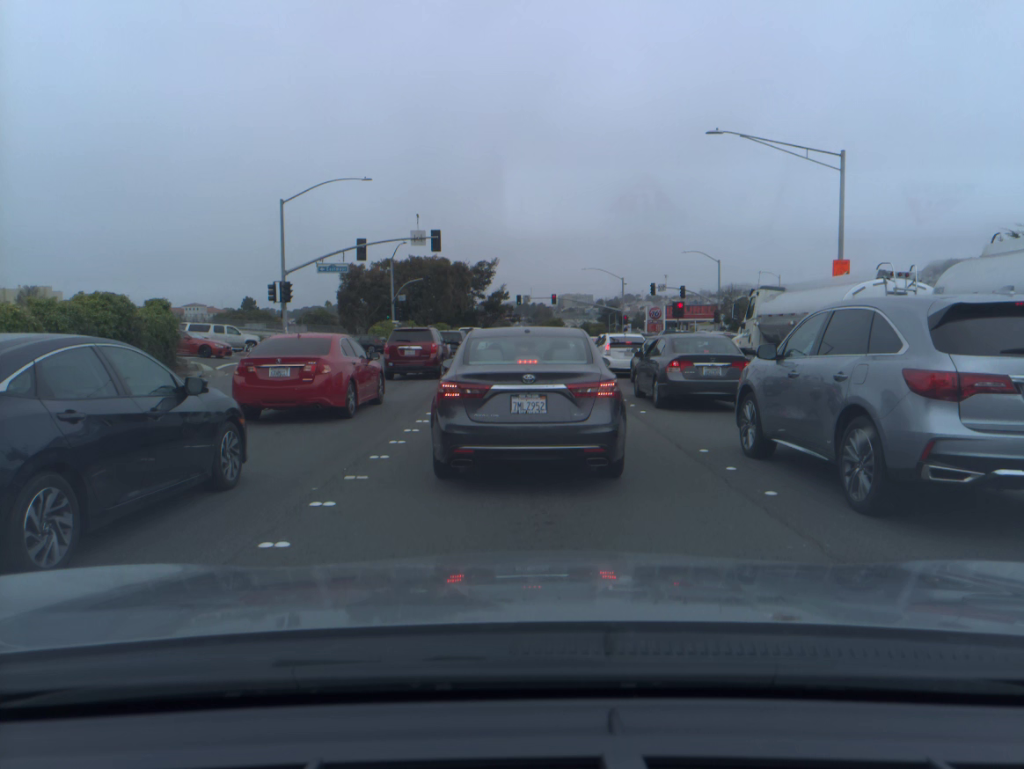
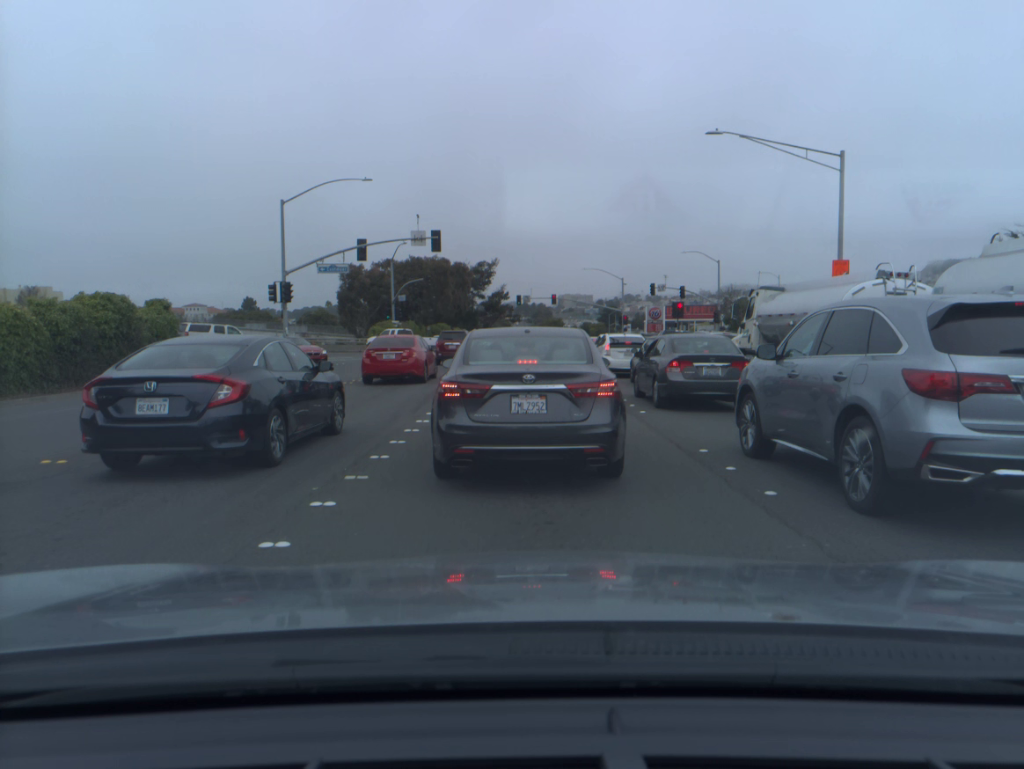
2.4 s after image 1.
(0.0, 0.0) m; 0°
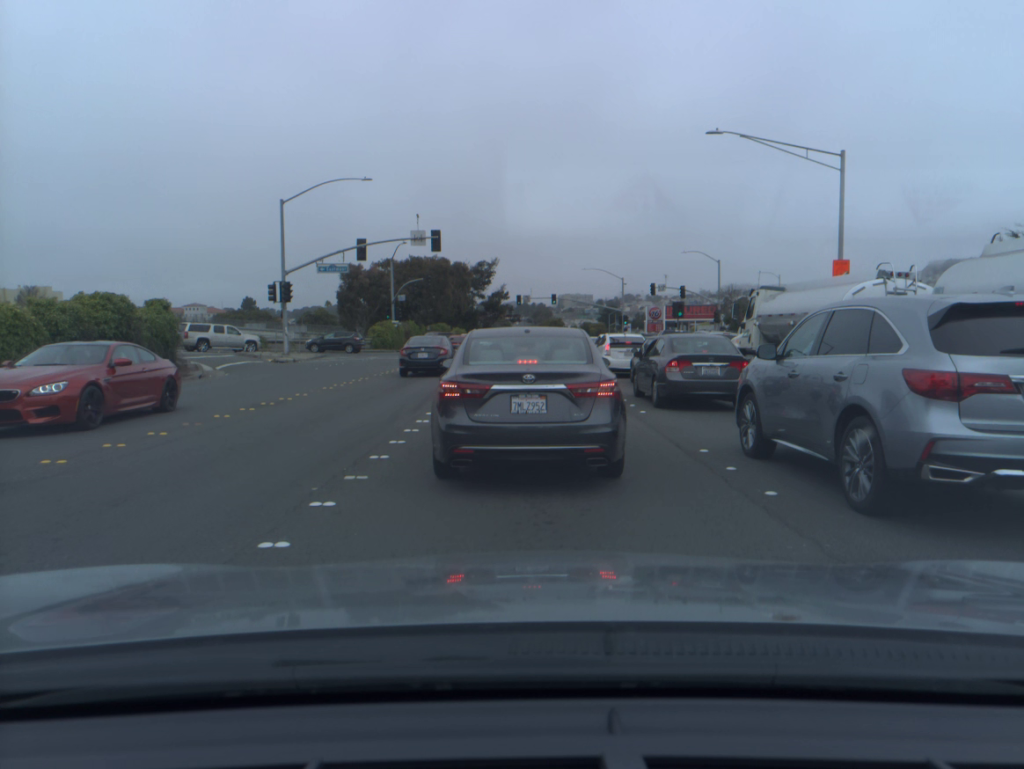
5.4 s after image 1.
(0.0, 0.0) m; 0°
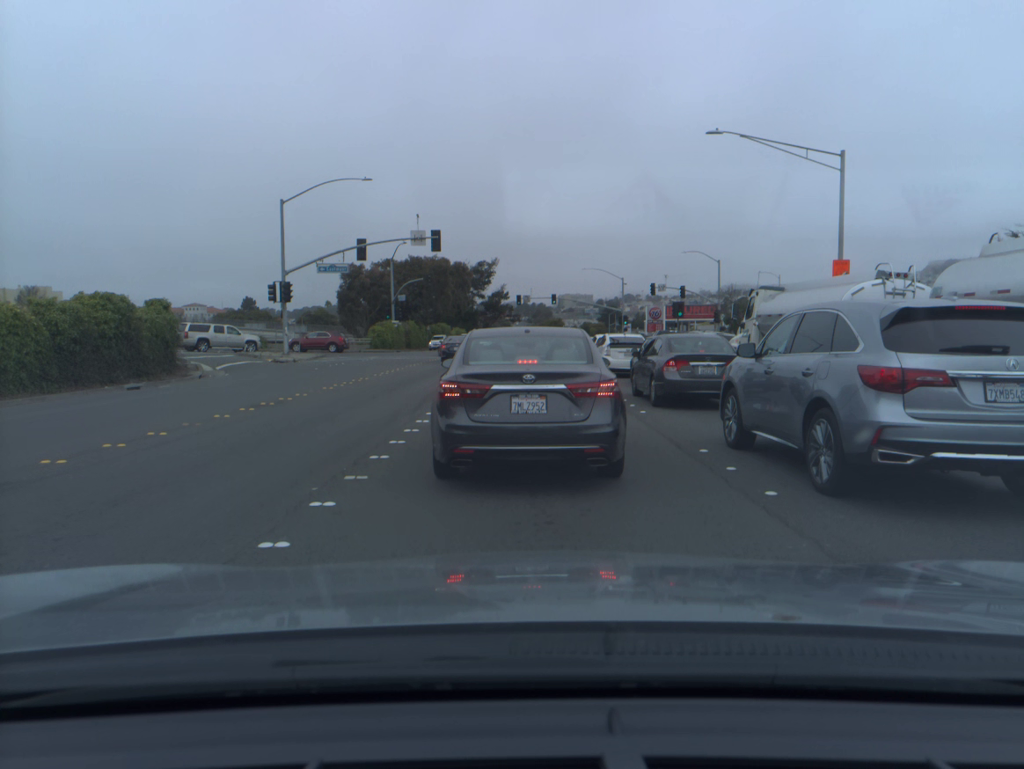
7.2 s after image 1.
(0.0, 0.0) m; 0°
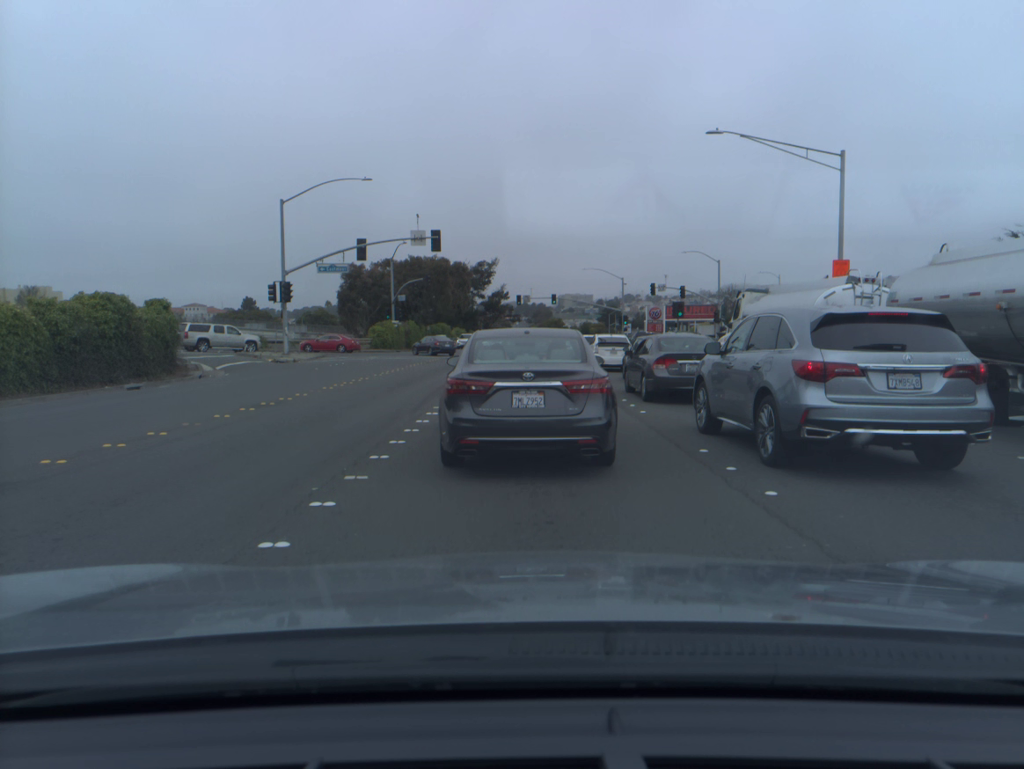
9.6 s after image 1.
(0.0, -0.1) m; 0°
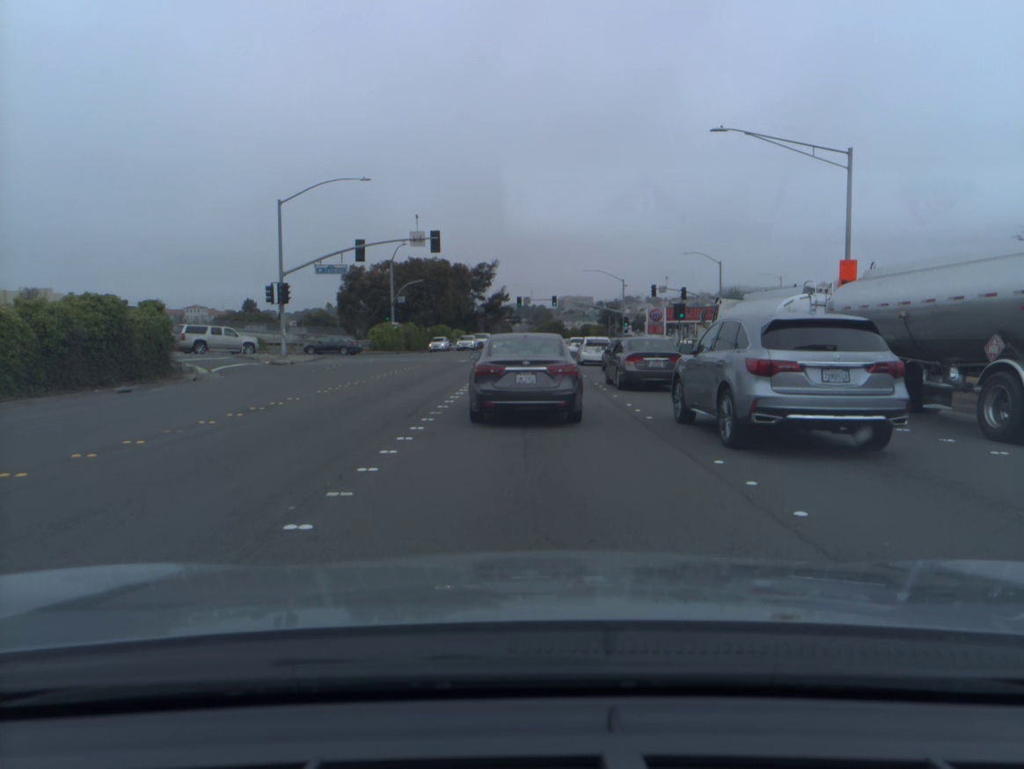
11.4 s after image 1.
(0.0, +0.6) m; +1°
